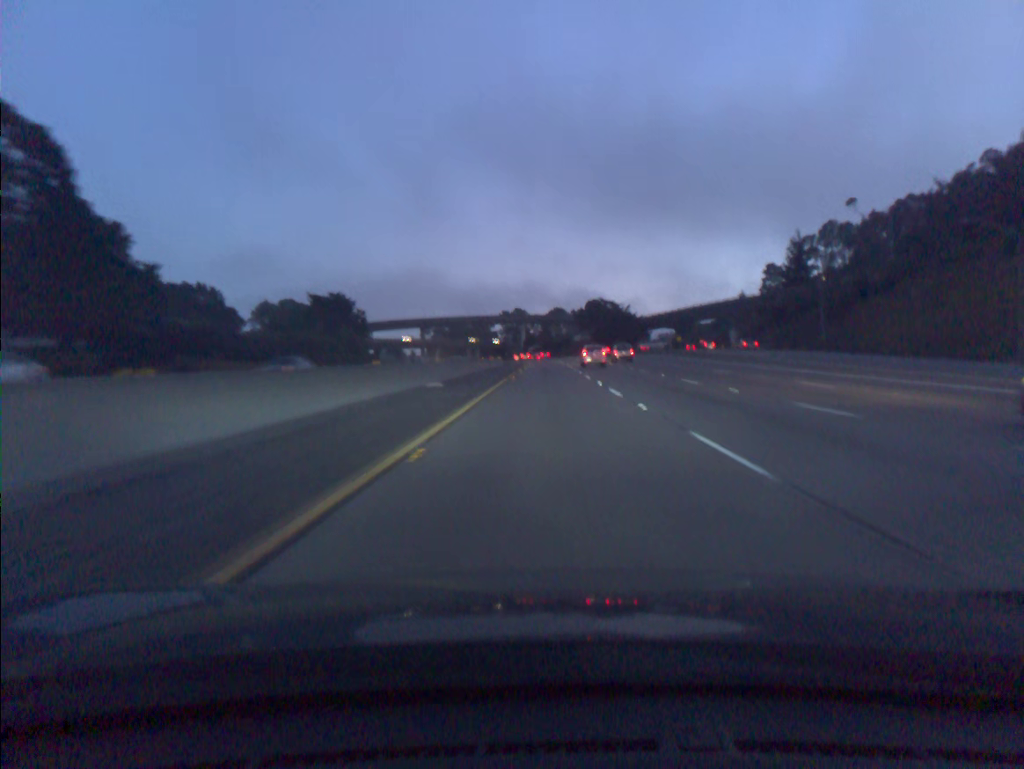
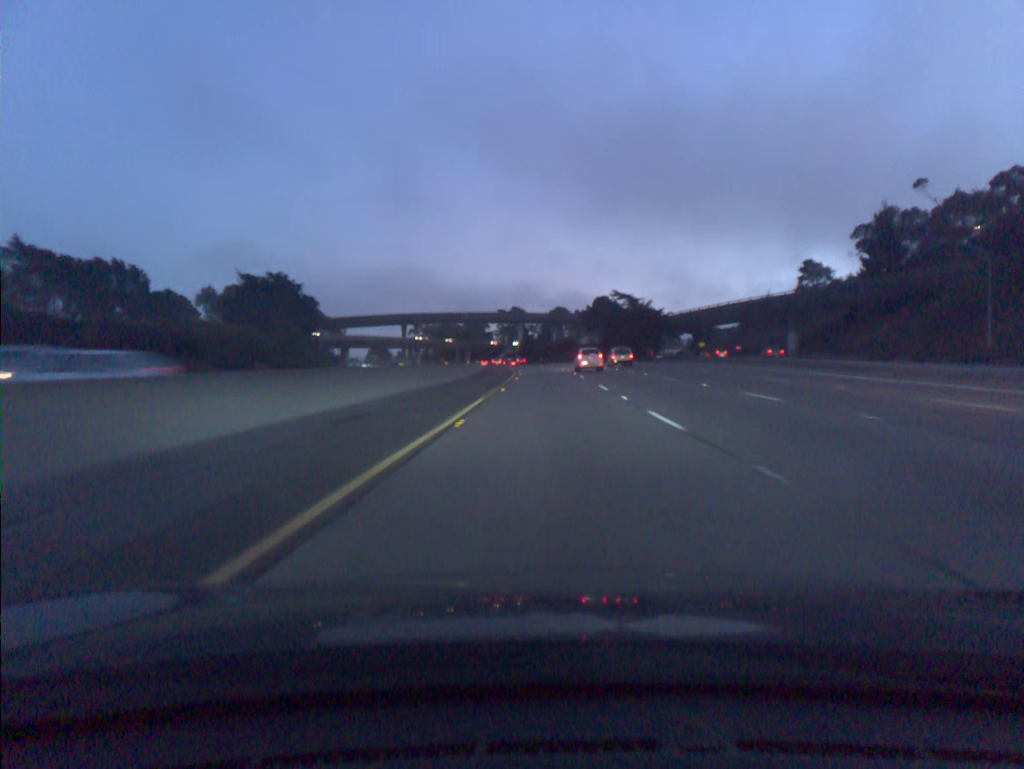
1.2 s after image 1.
(0.0, +39.1) m; 0°
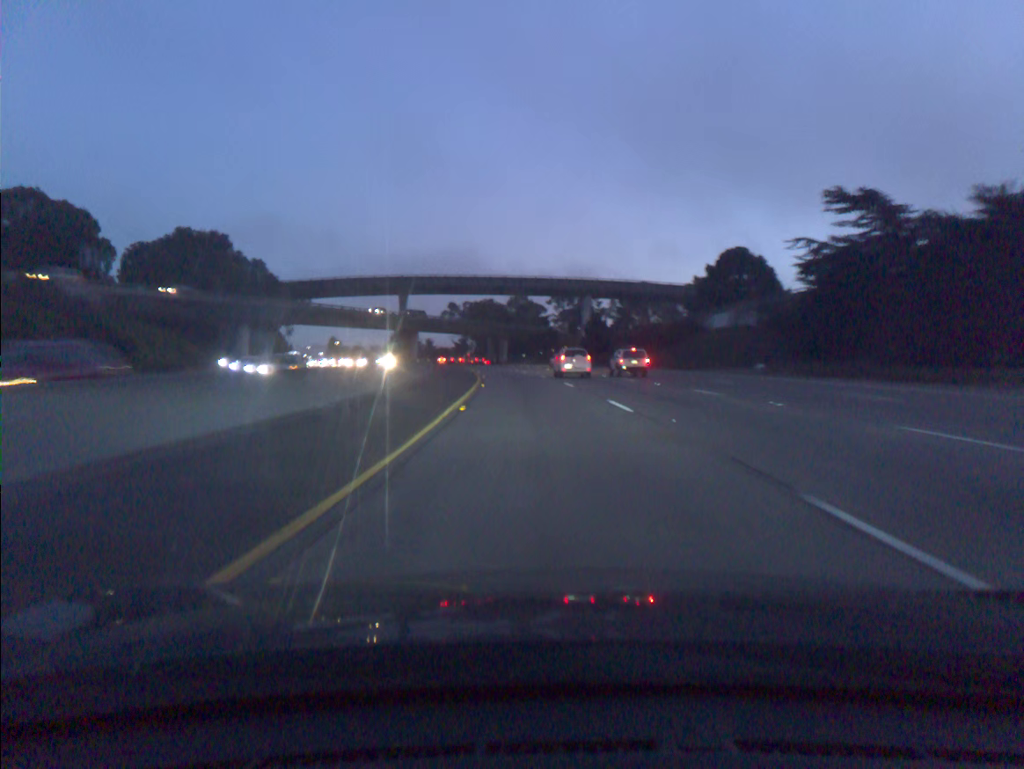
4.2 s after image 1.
(-2.4, +97.5) m; -5°
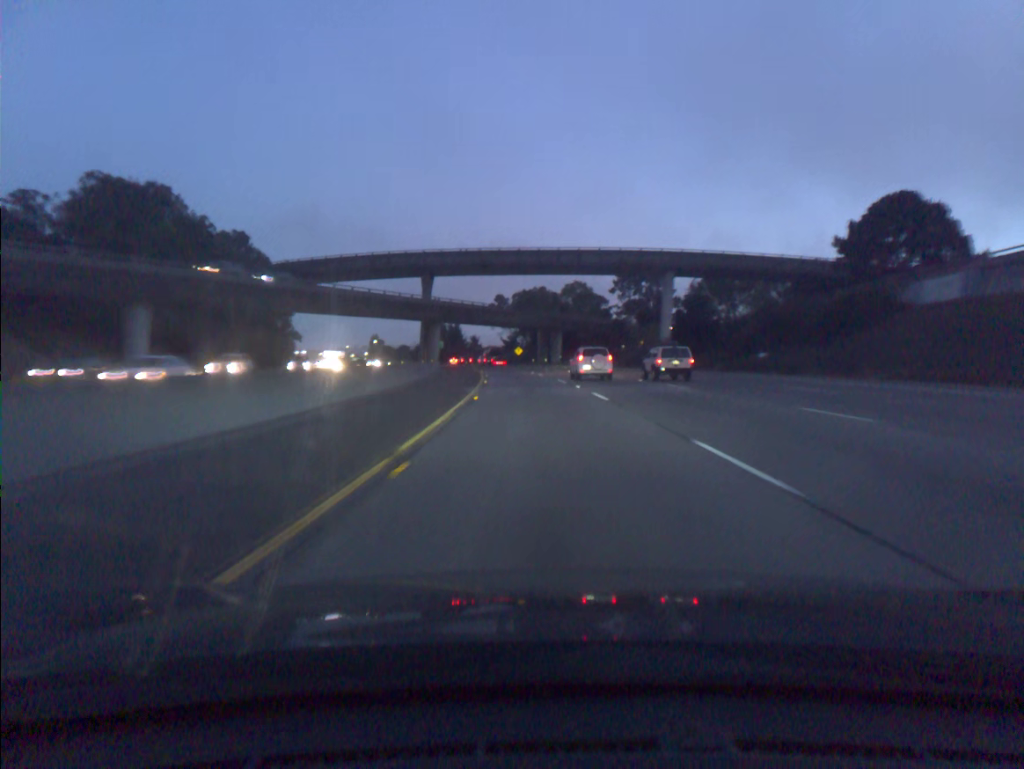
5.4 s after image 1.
(-1.4, +39.1) m; -4°
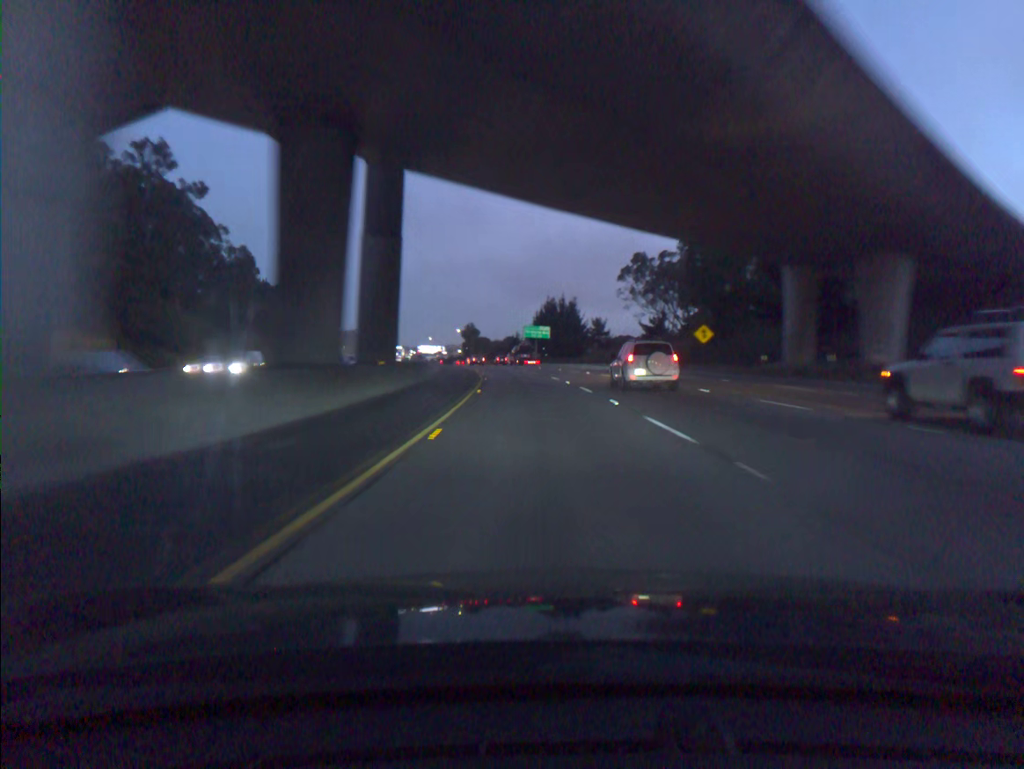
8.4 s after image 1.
(-7.8, +97.9) m; -9°
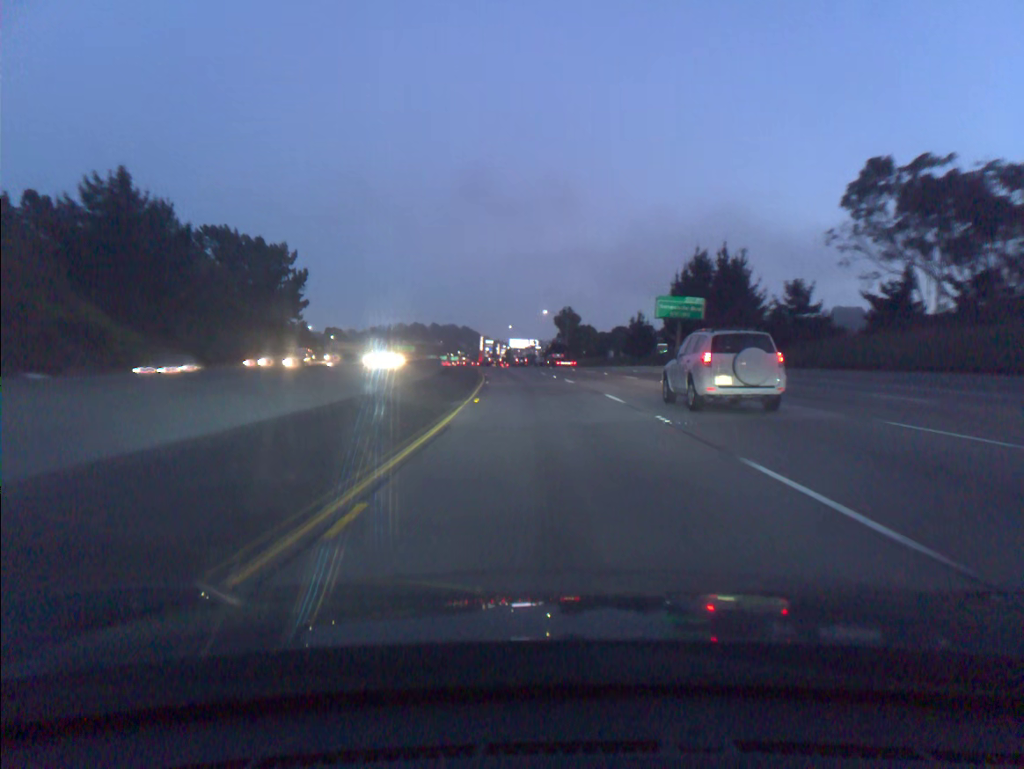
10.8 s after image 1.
(-5.2, +78.7) m; -7°
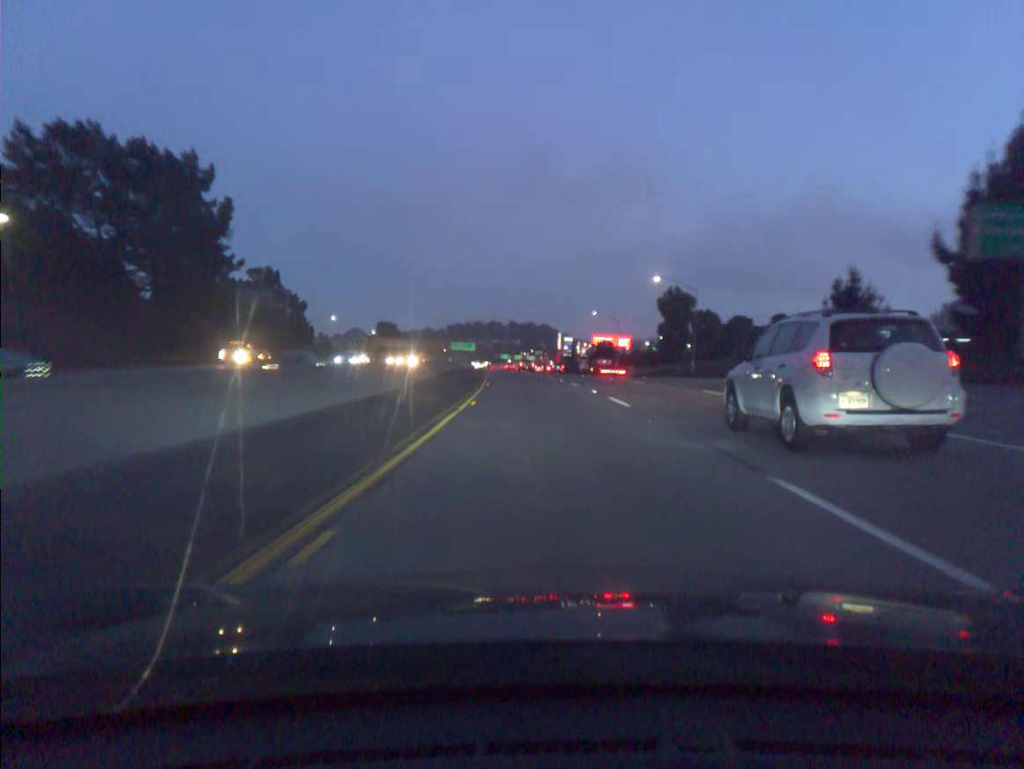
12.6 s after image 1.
(-2.9, +59.0) m; -6°
